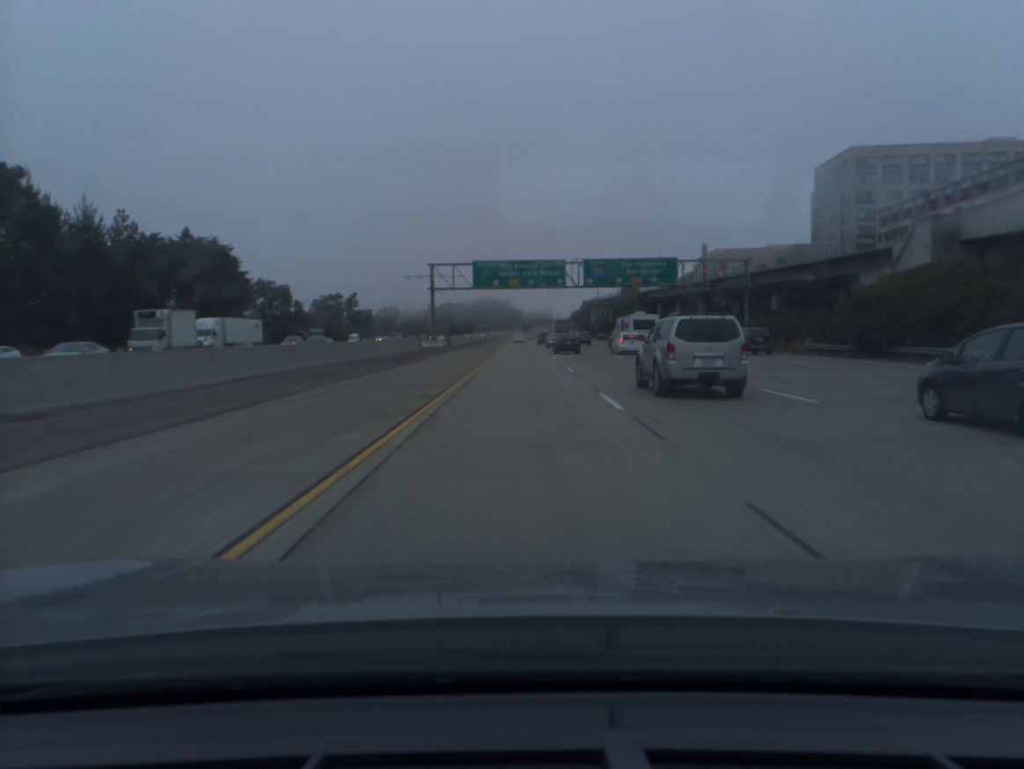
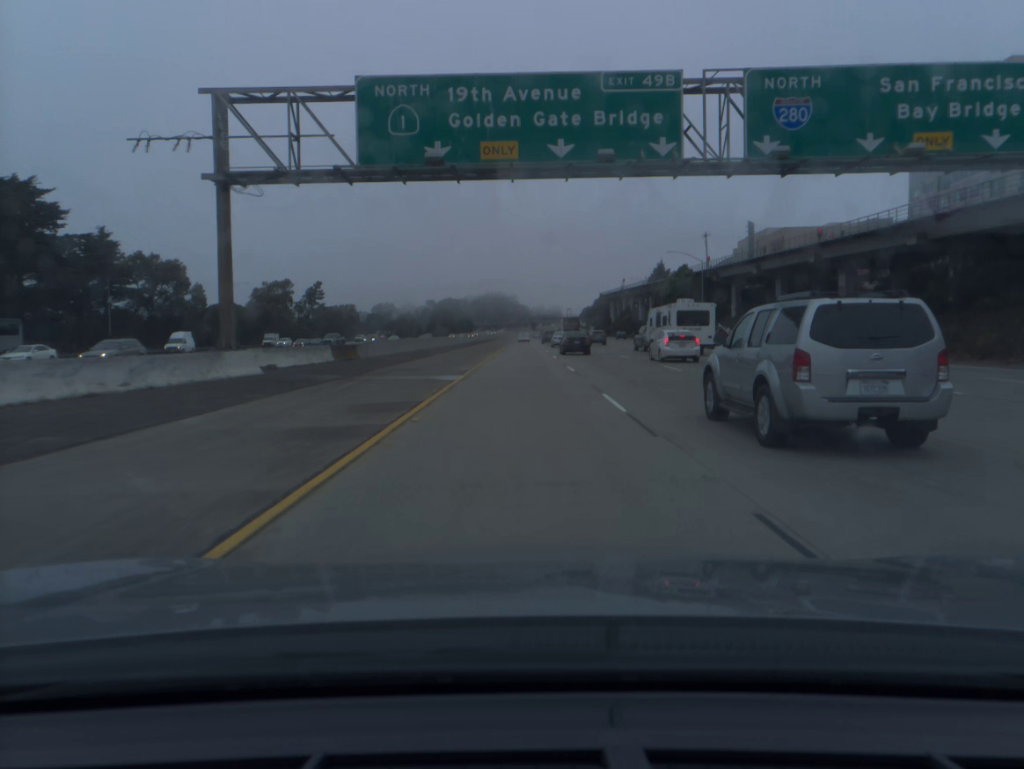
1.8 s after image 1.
(-0.2, +58.9) m; -1°
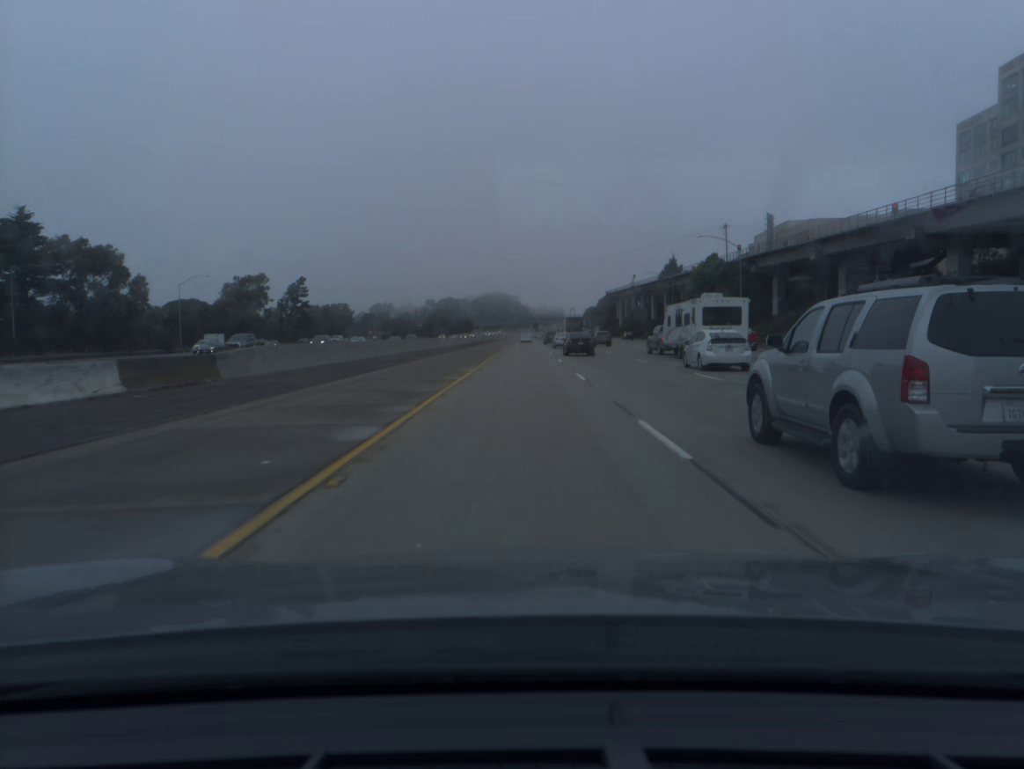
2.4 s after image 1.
(0.0, +19.6) m; 0°
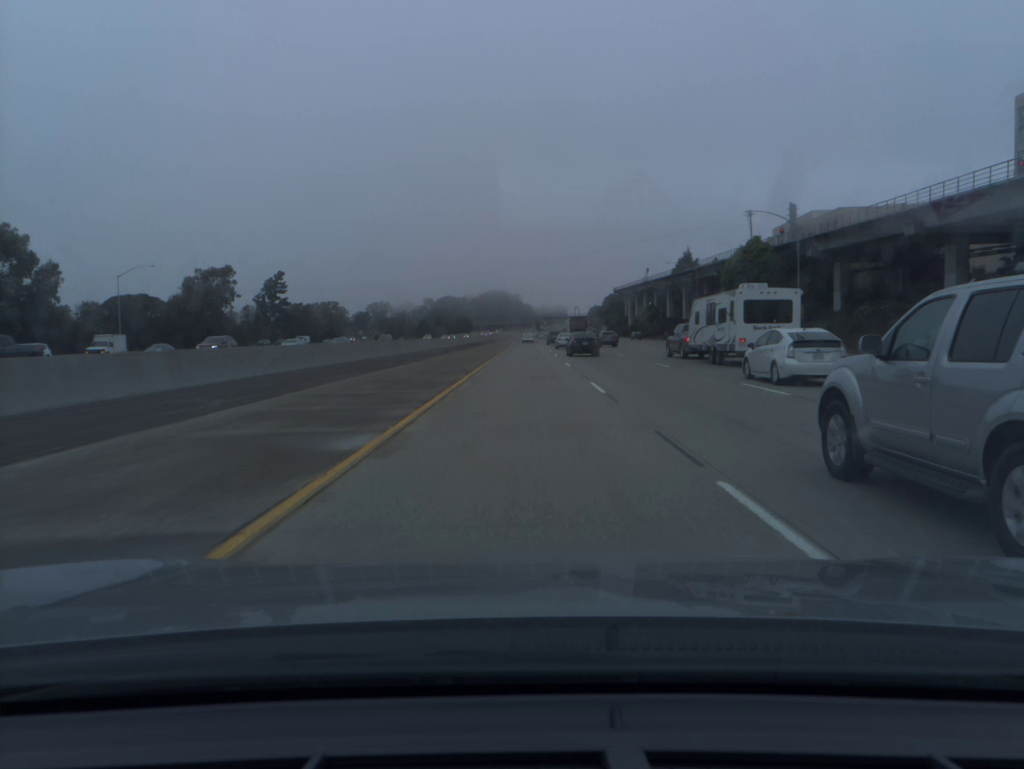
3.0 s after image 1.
(0.0, +19.6) m; 0°
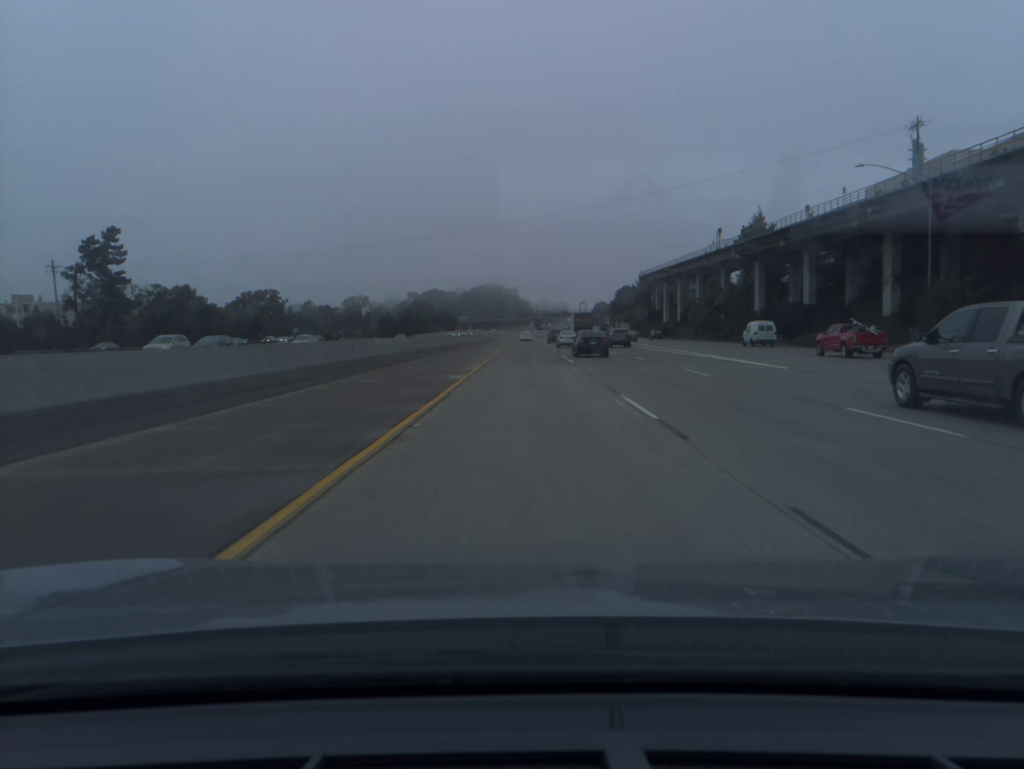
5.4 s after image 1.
(+0.1, +78.2) m; 0°
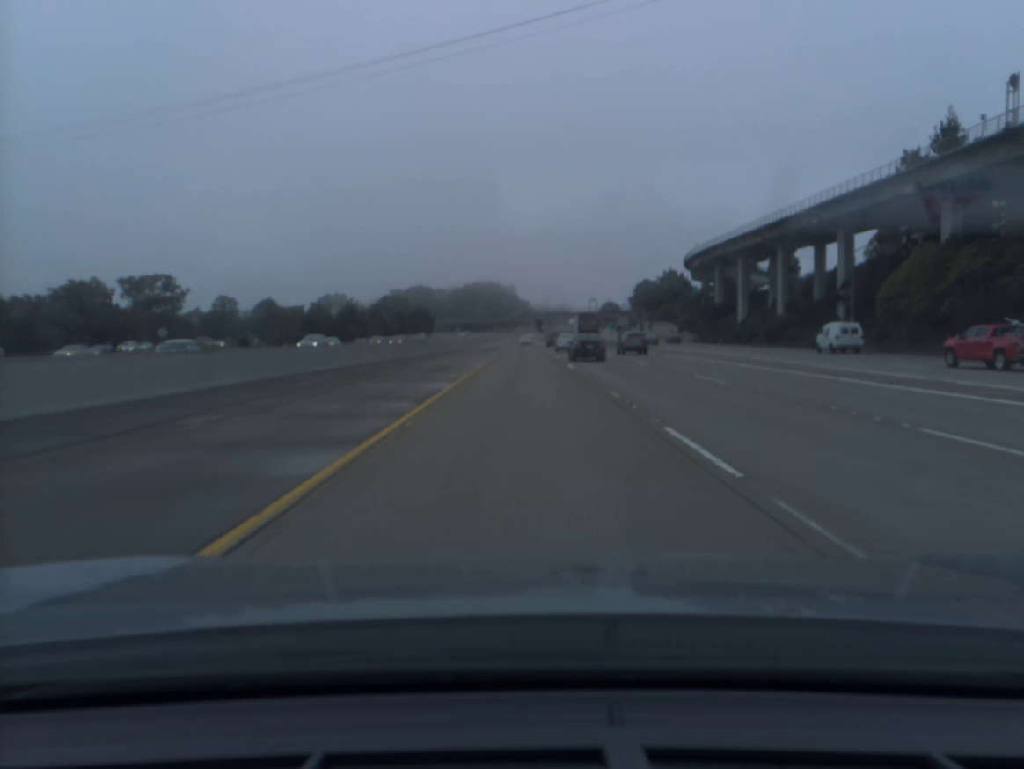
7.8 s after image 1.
(+0.1, +77.9) m; 0°
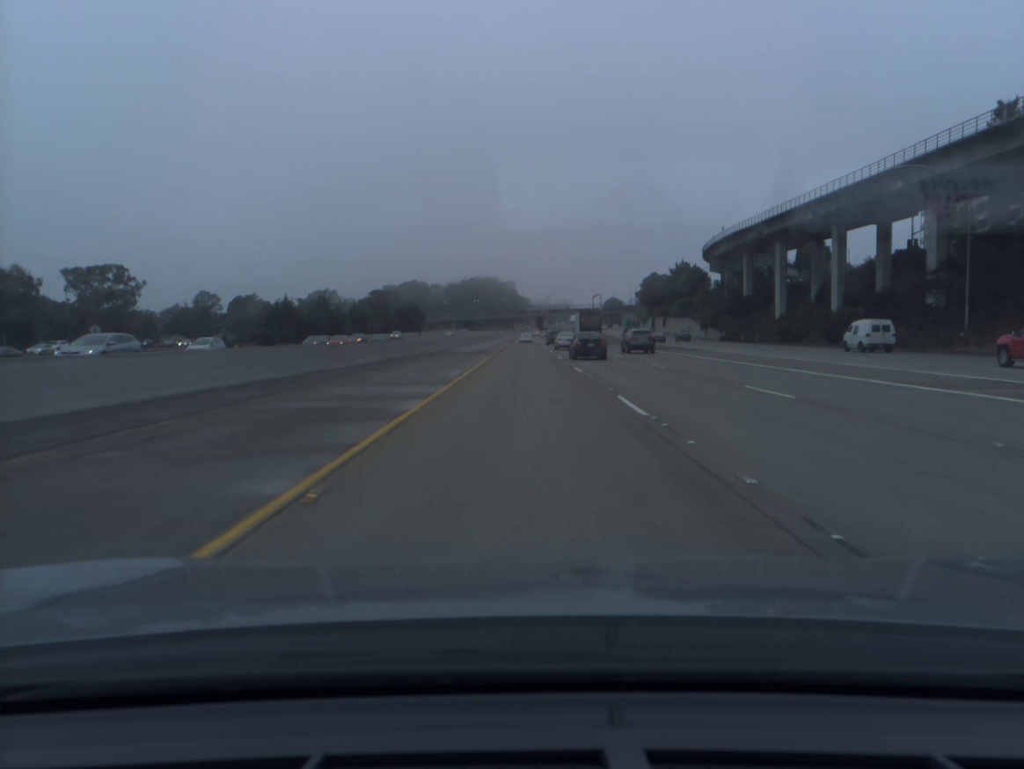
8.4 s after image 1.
(0.0, +19.5) m; 0°
